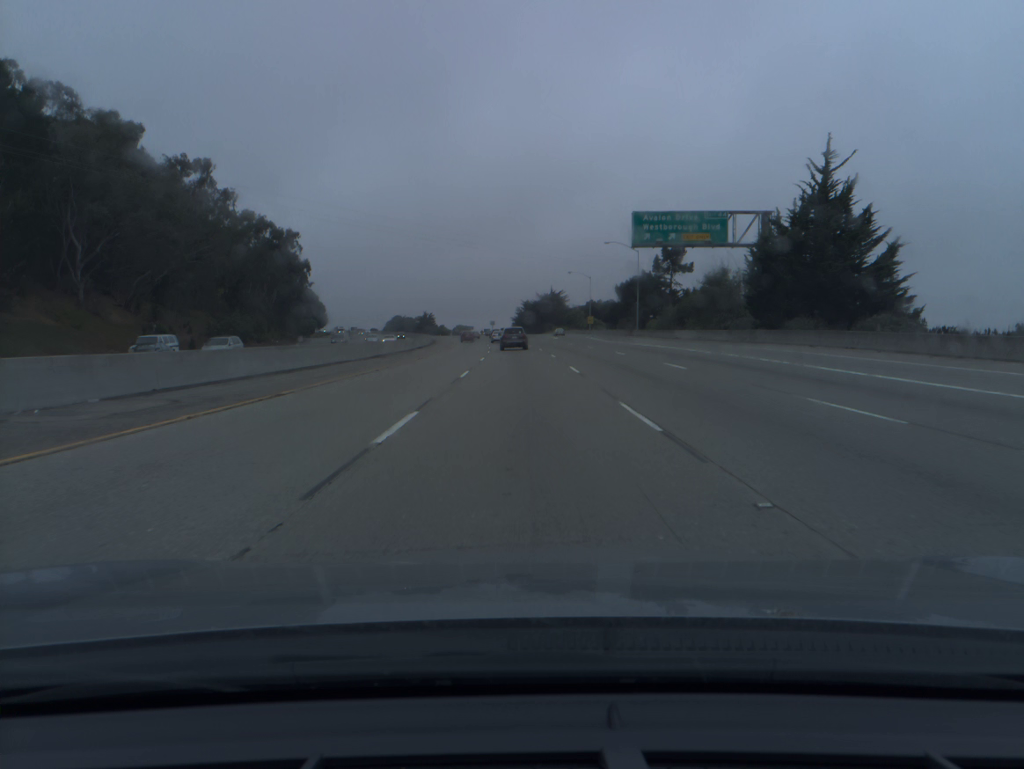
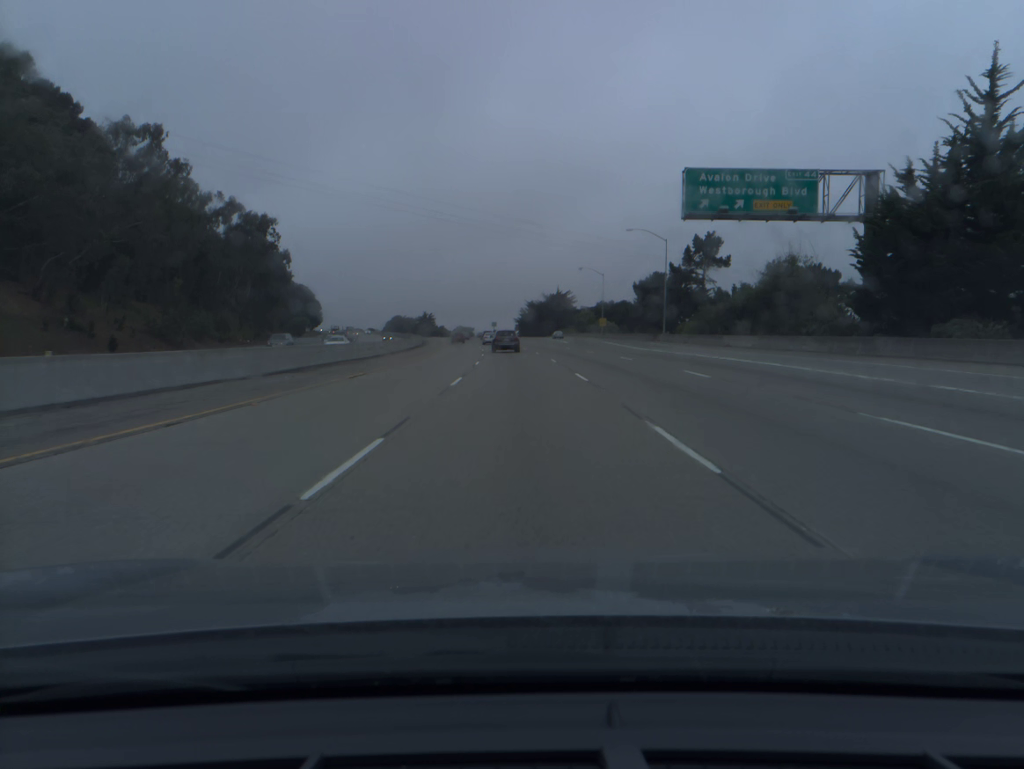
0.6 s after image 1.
(0.0, +17.8) m; 0°
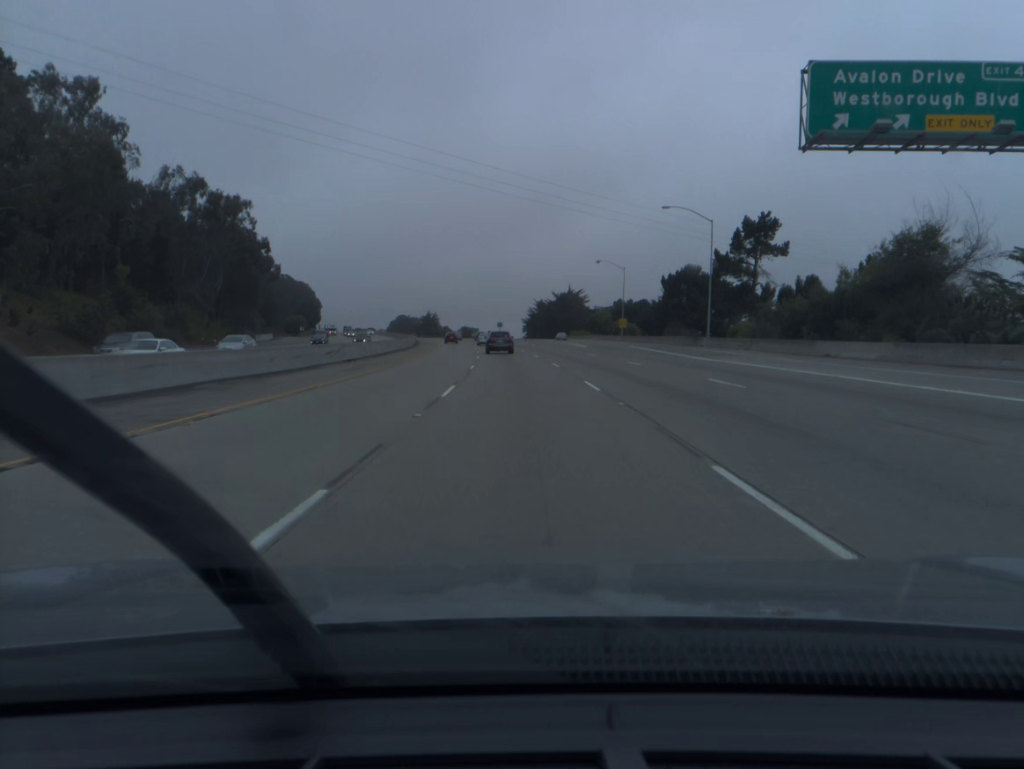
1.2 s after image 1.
(-0.1, +17.8) m; -1°
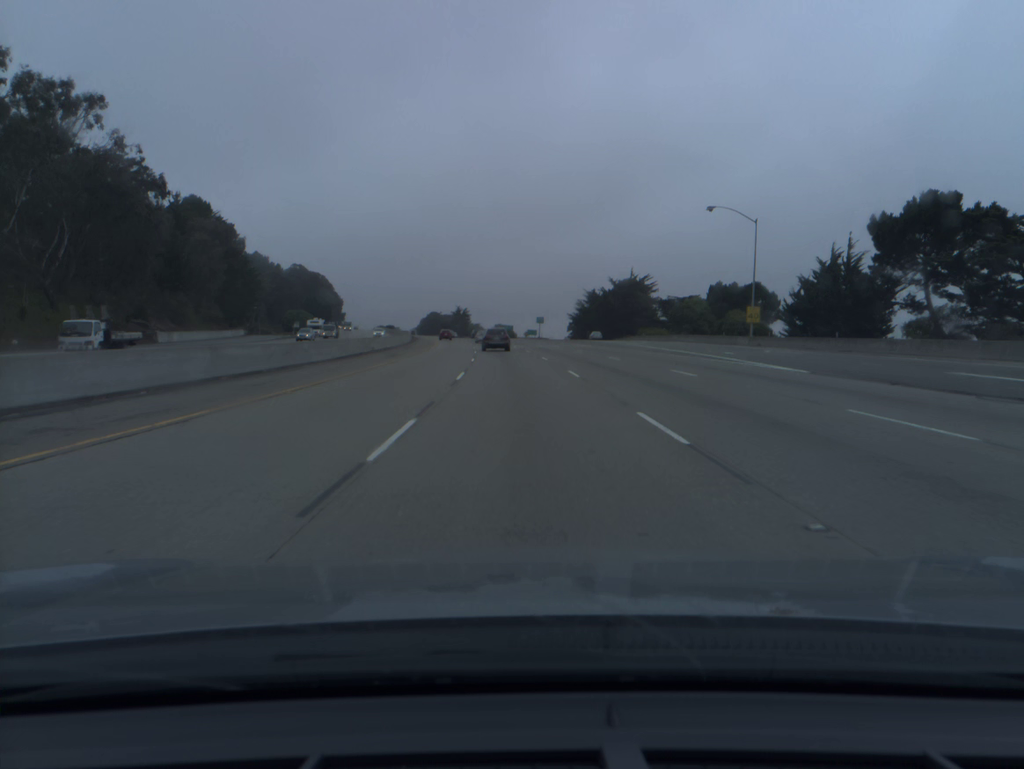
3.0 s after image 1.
(-1.2, +53.2) m; -3°
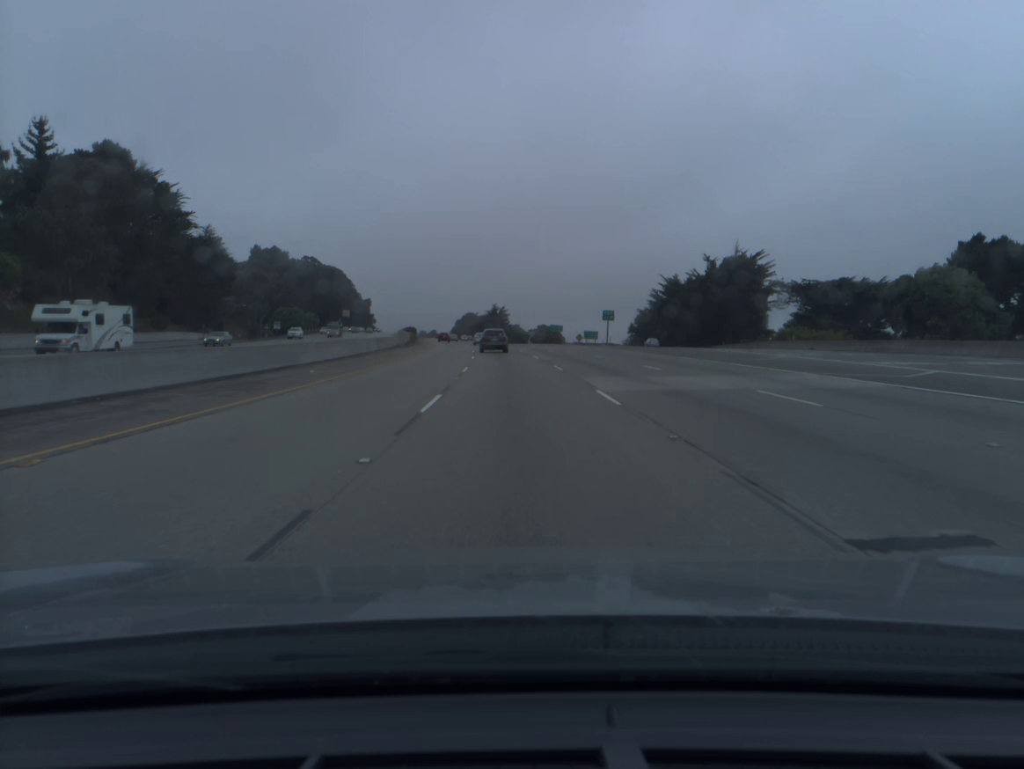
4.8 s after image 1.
(-1.5, +53.1) m; -3°
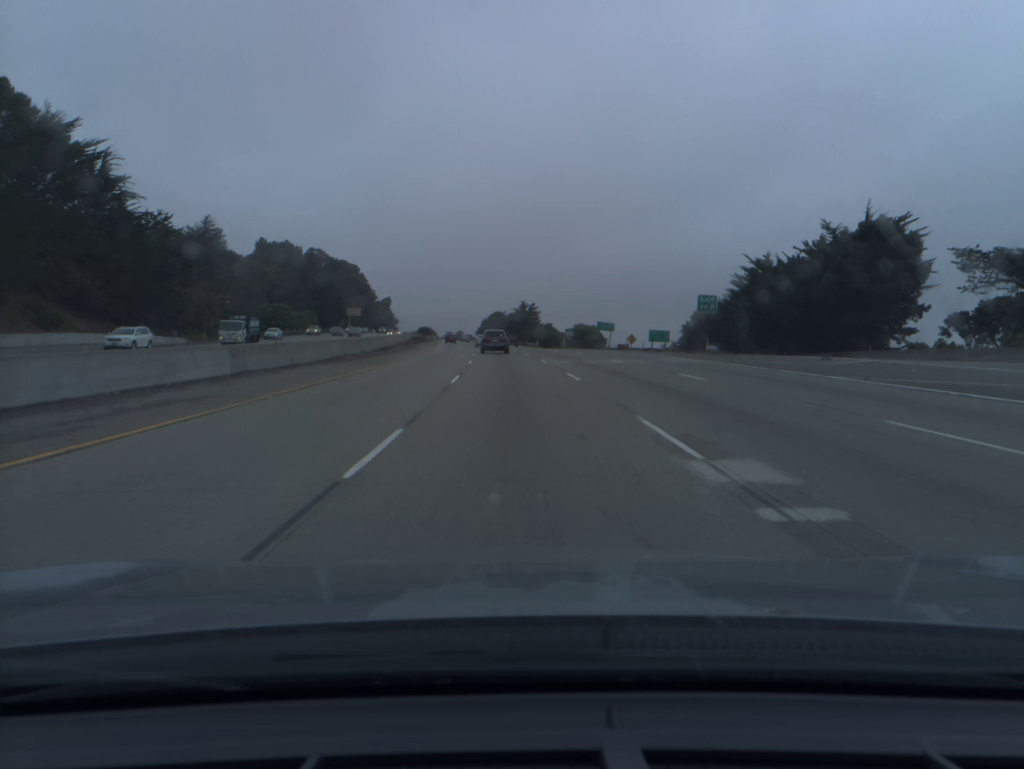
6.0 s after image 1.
(-0.7, +35.4) m; -2°
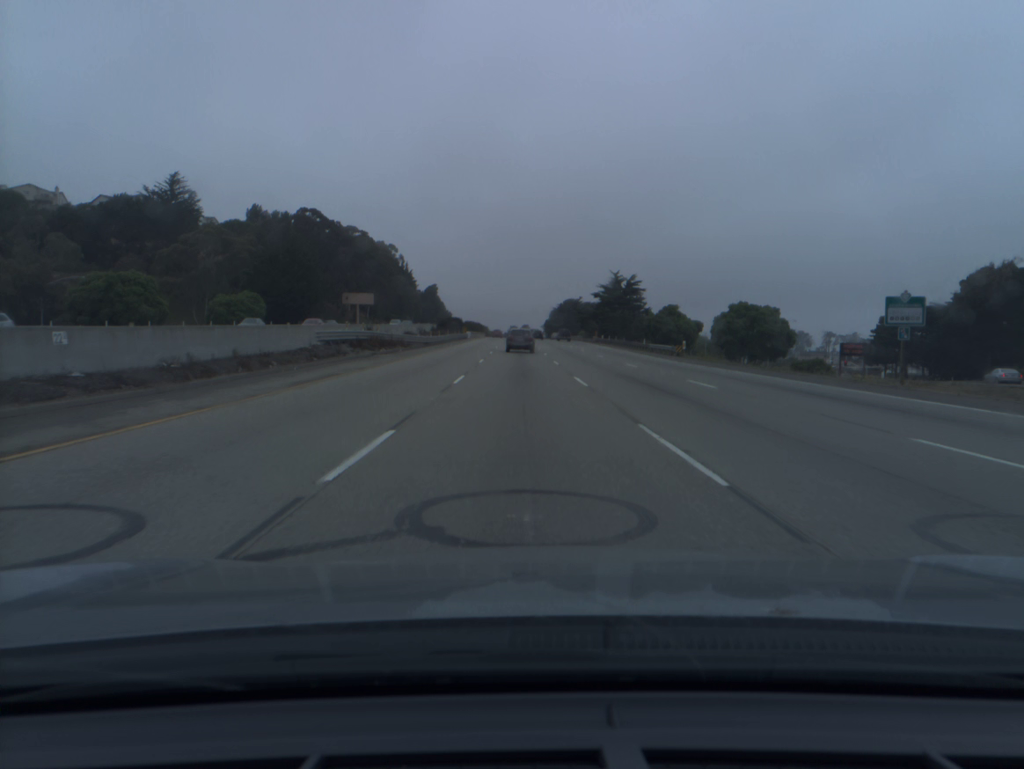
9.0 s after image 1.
(-4.1, +88.2) m; -5°
